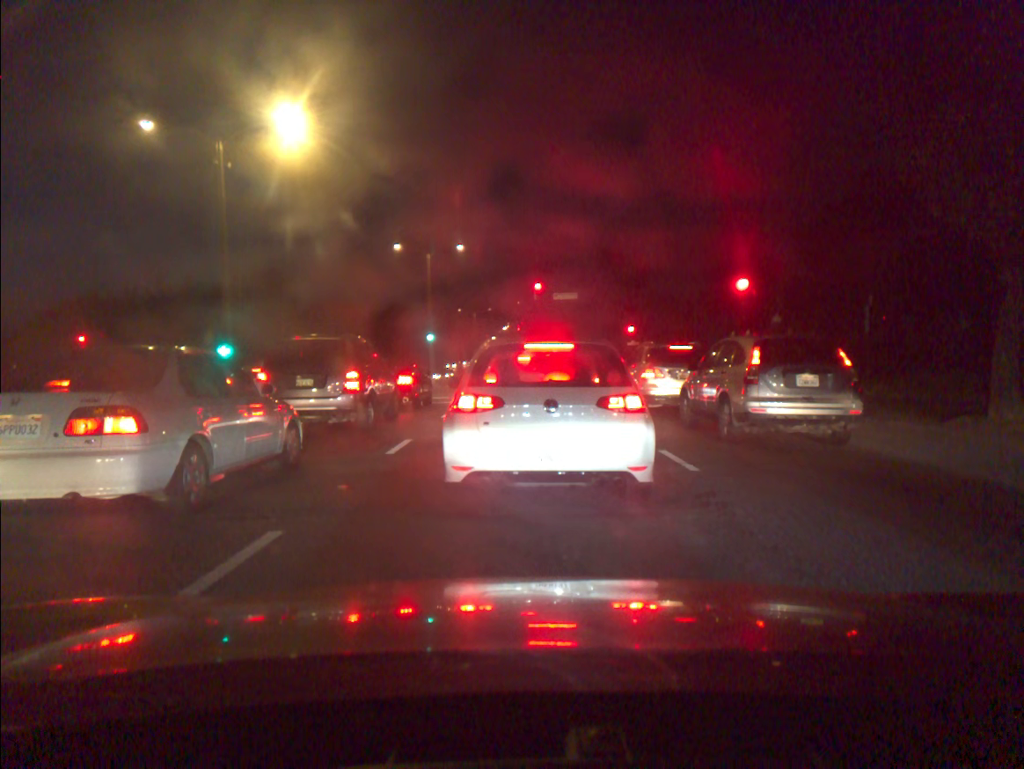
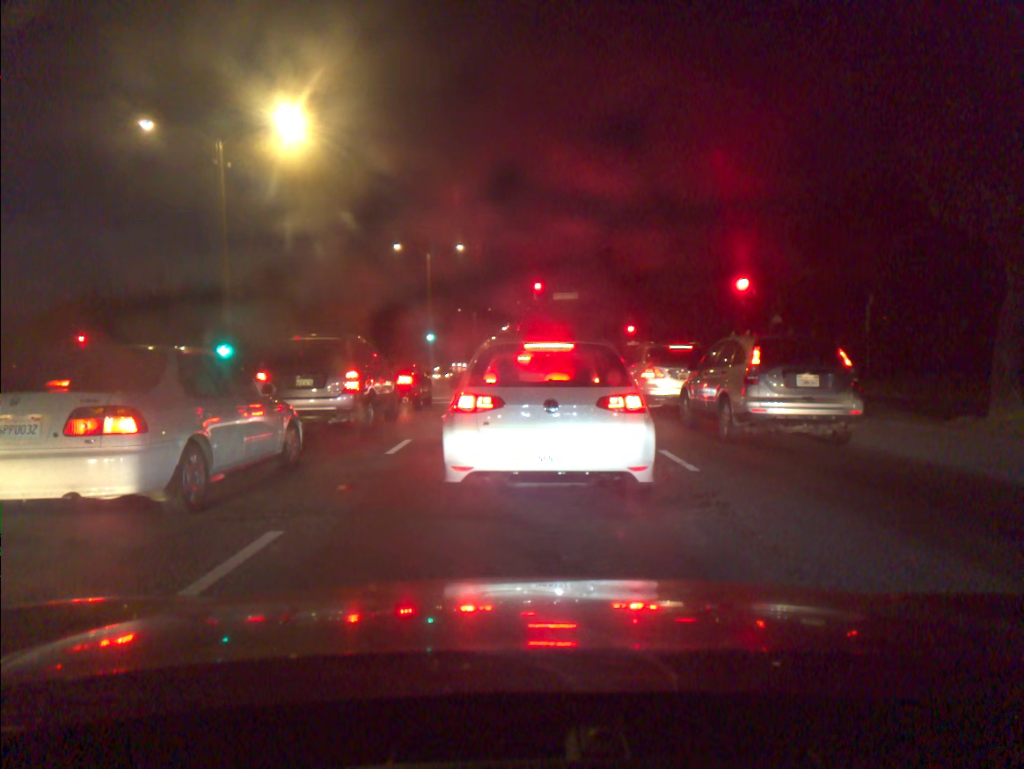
(0.0, 0.0) m; 0°
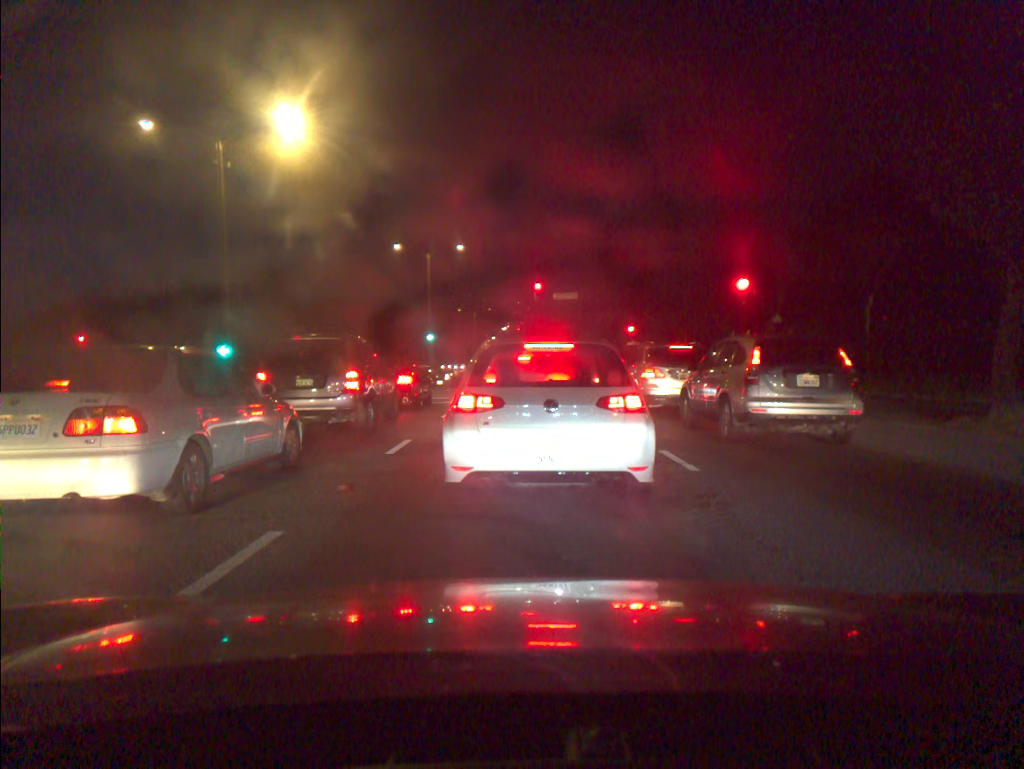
(0.0, 0.0) m; 0°
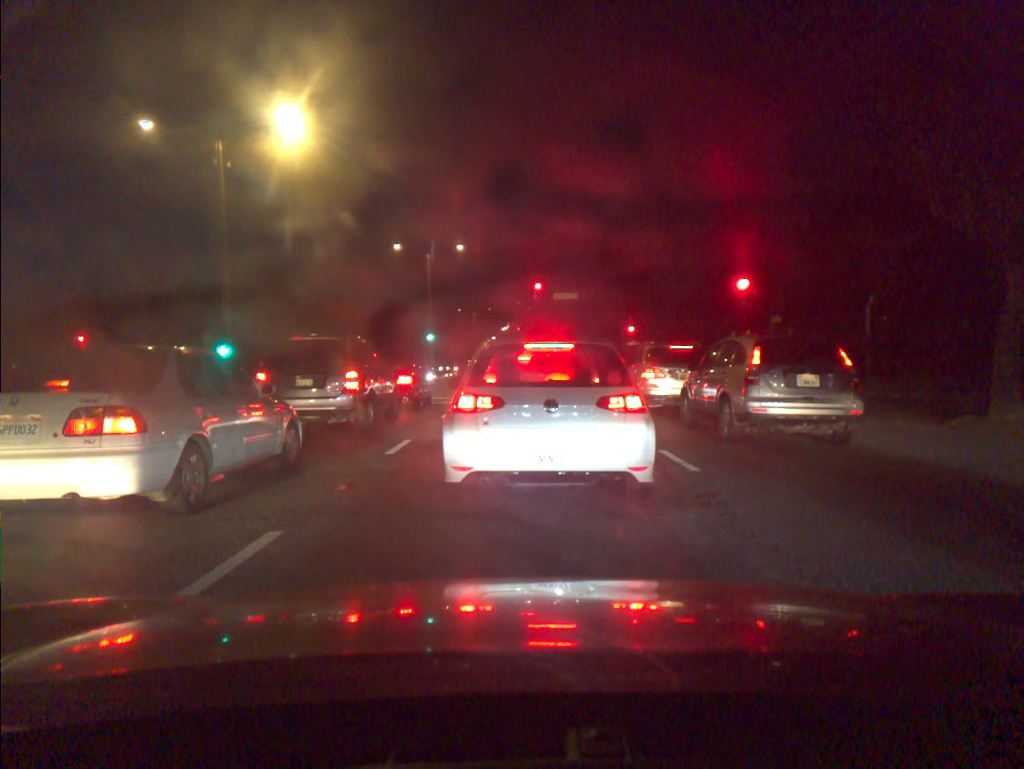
(0.0, 0.0) m; 0°
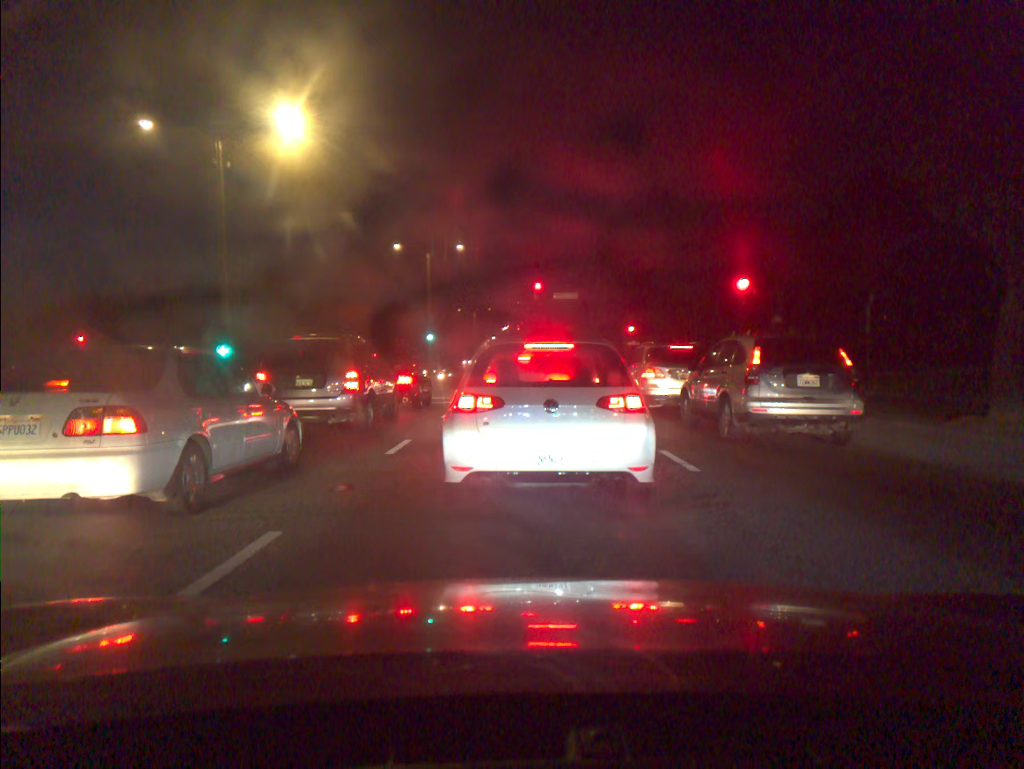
(0.0, 0.0) m; 0°
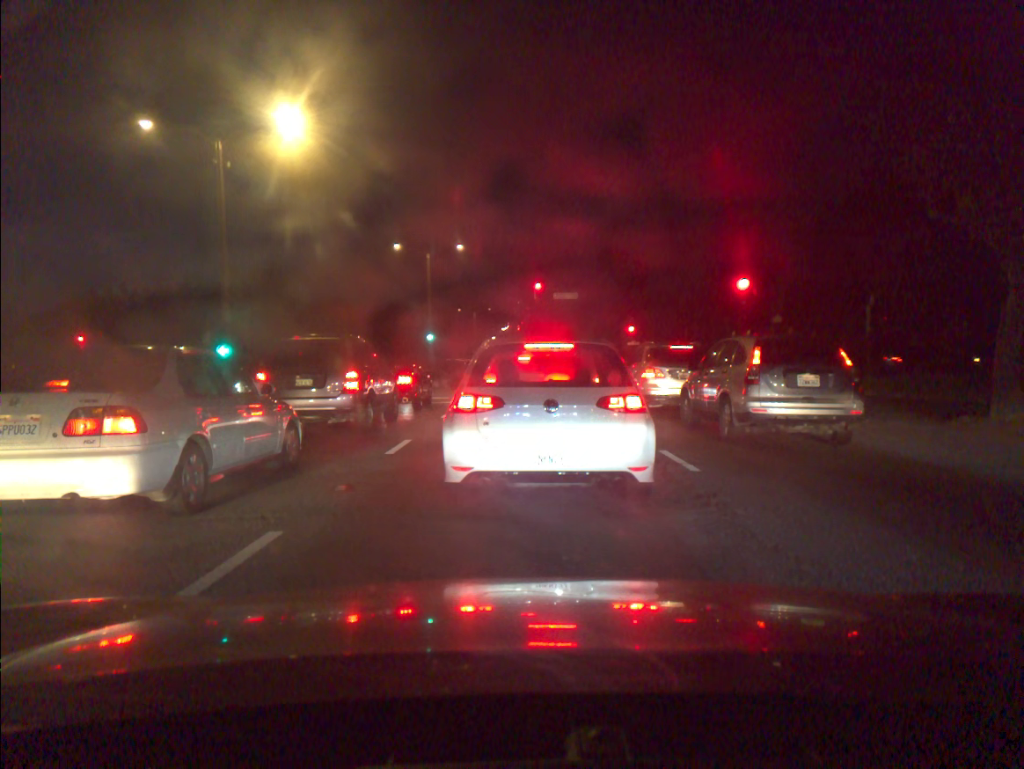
(0.0, 0.0) m; 0°
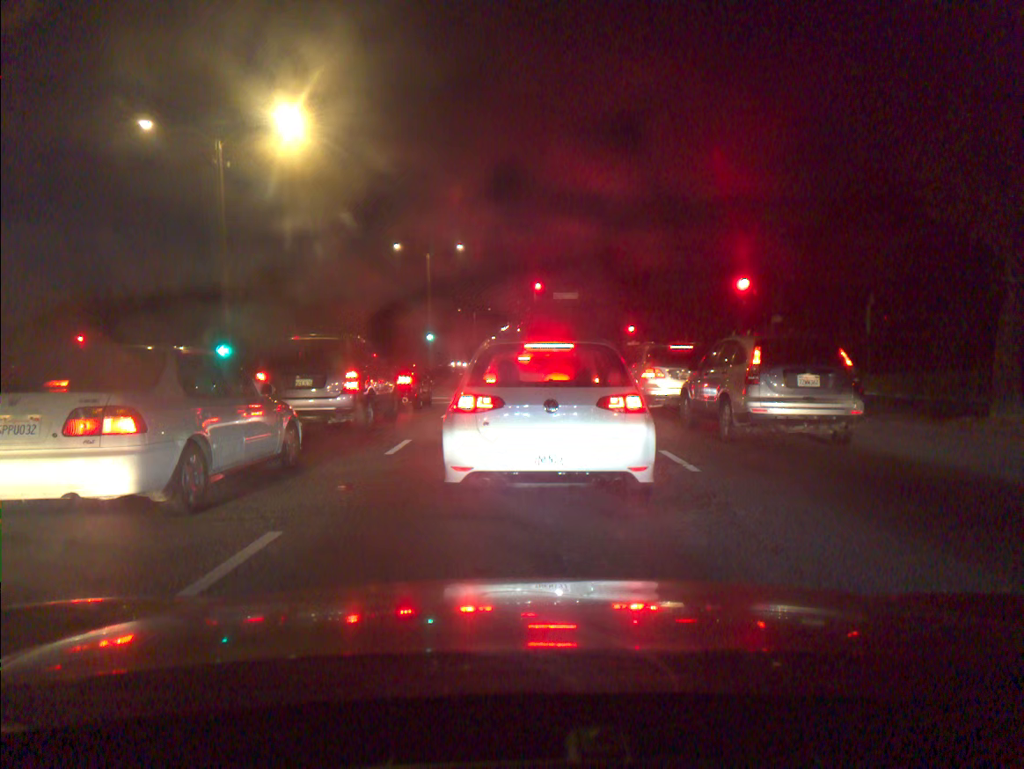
(0.0, 0.0) m; 0°
